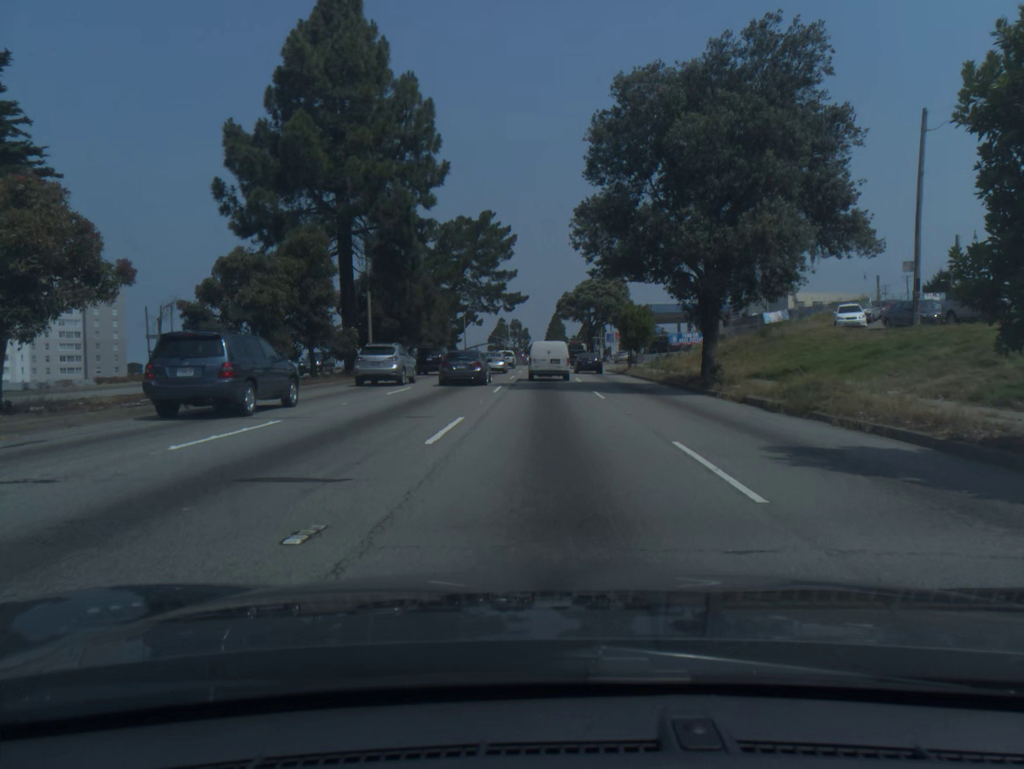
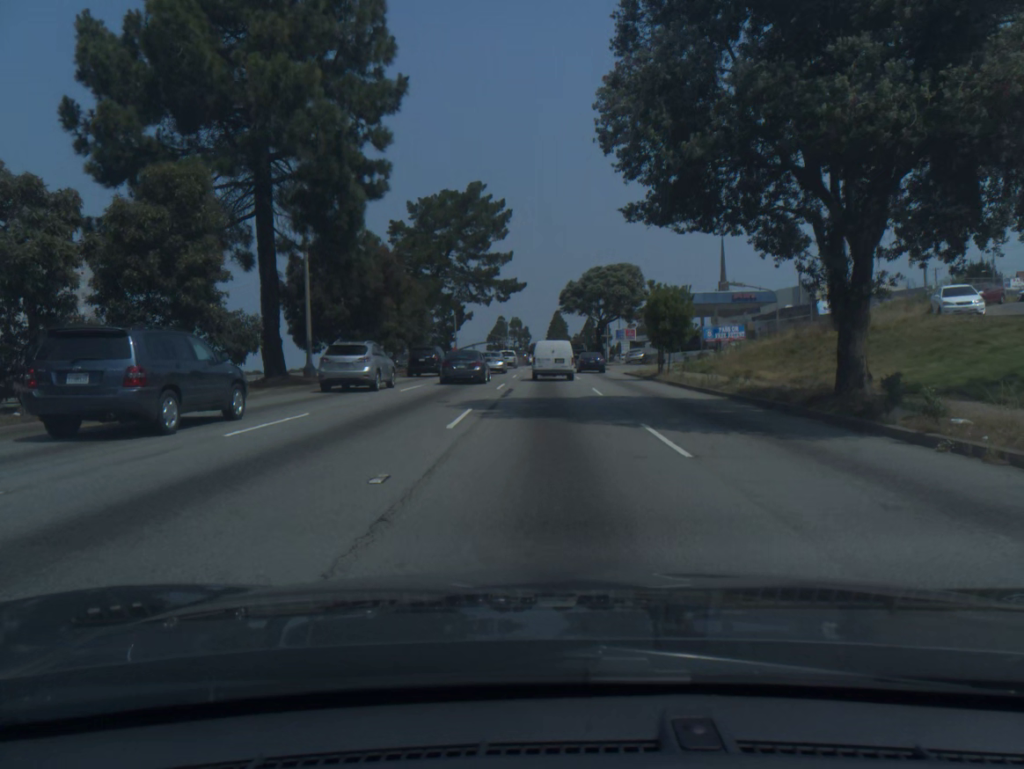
(0.0, +12.4) m; 0°
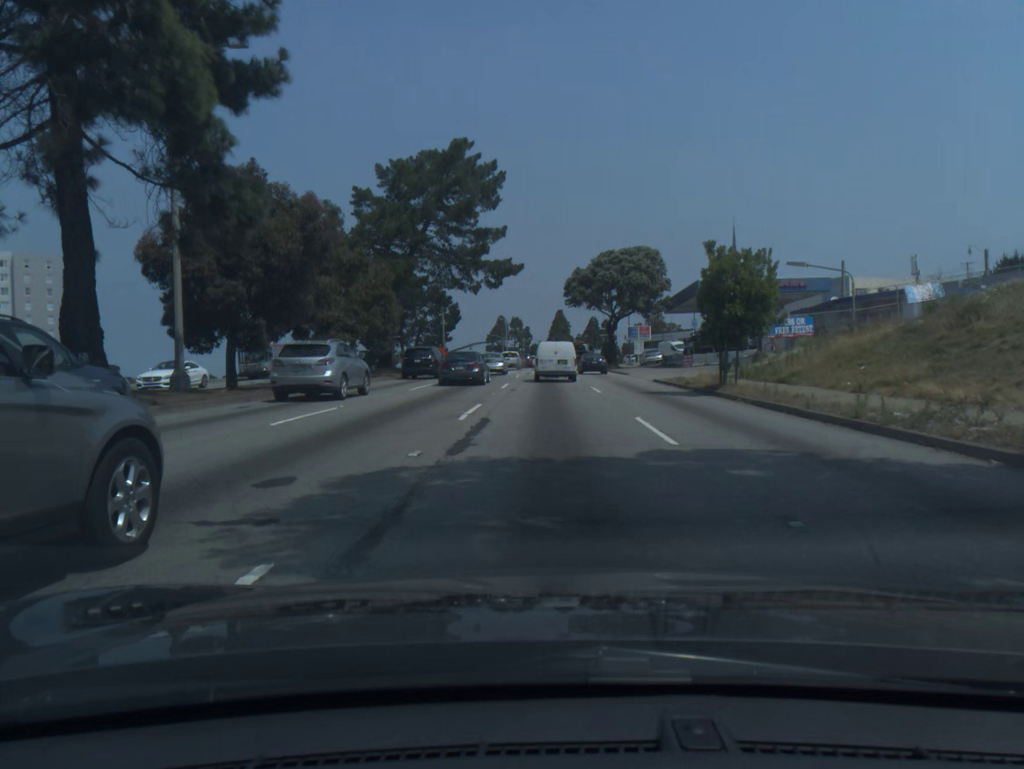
(0.0, +12.7) m; 0°
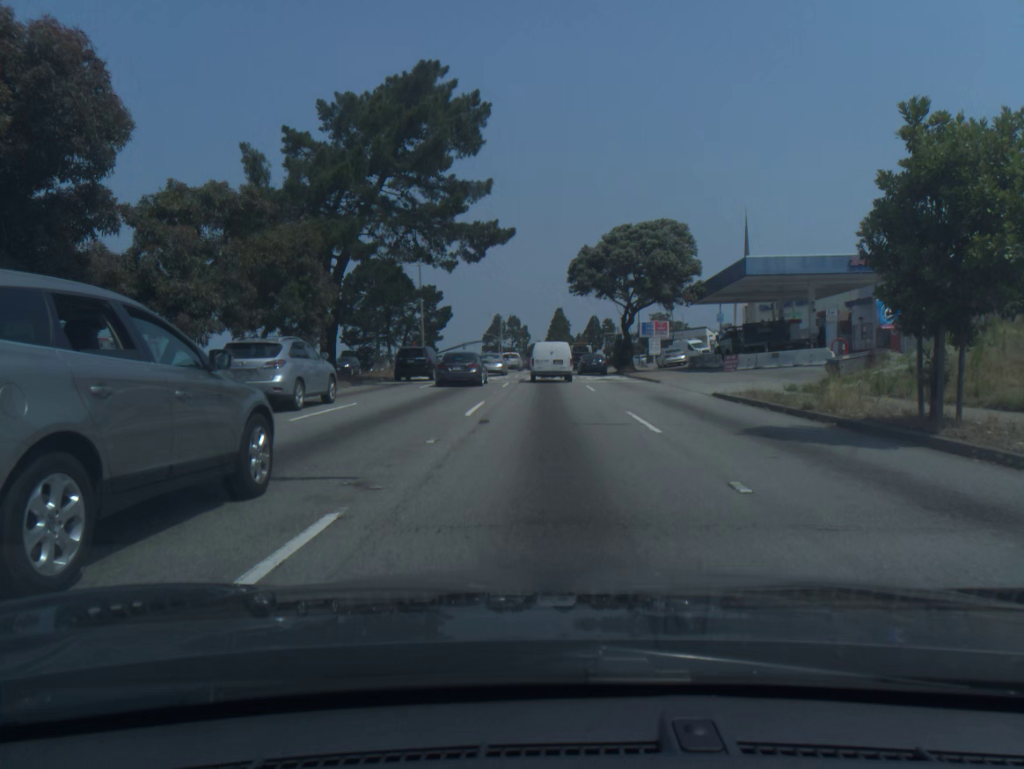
(0.0, +13.2) m; 0°
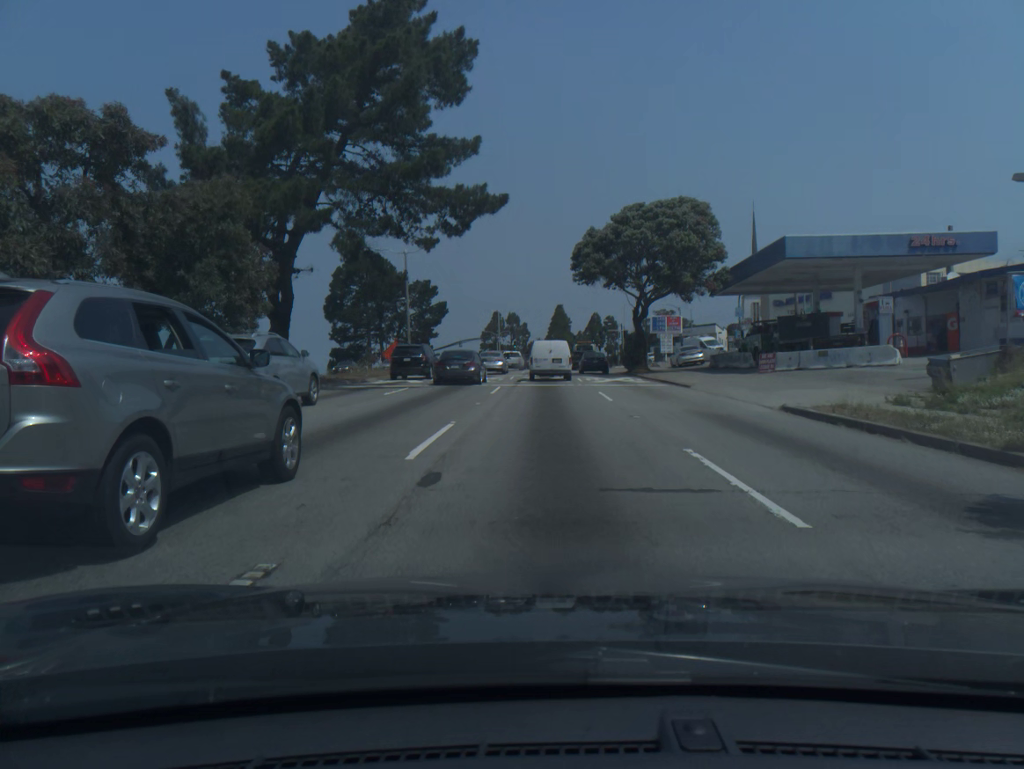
(0.0, +6.8) m; 0°
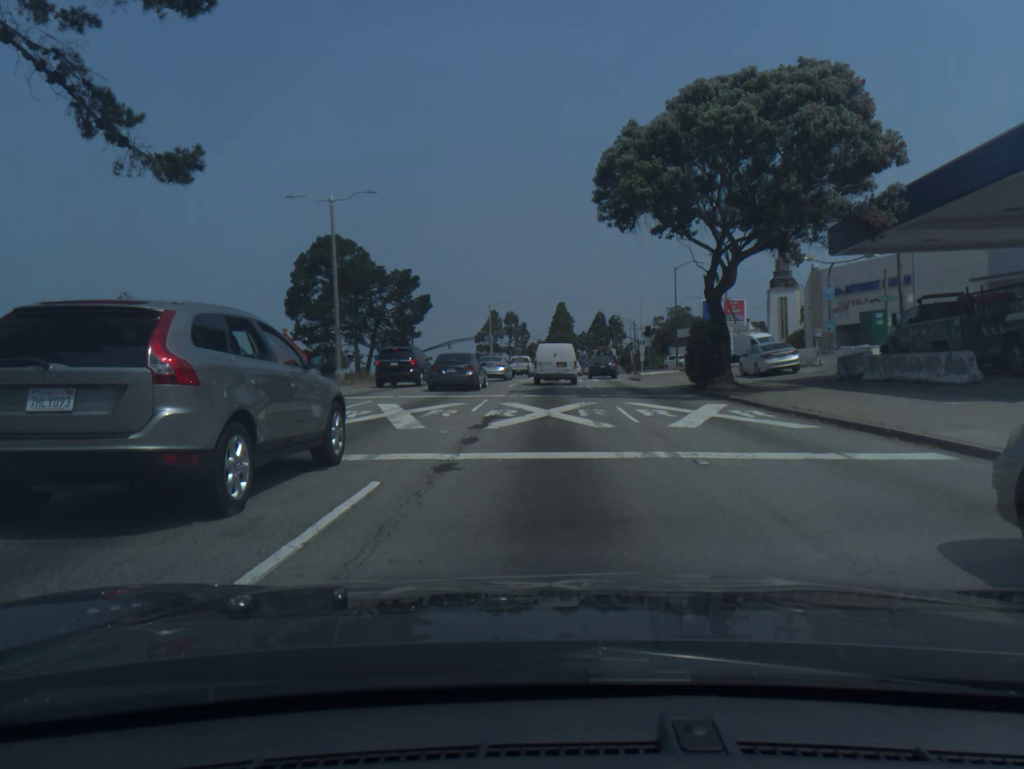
(0.0, +21.0) m; 0°
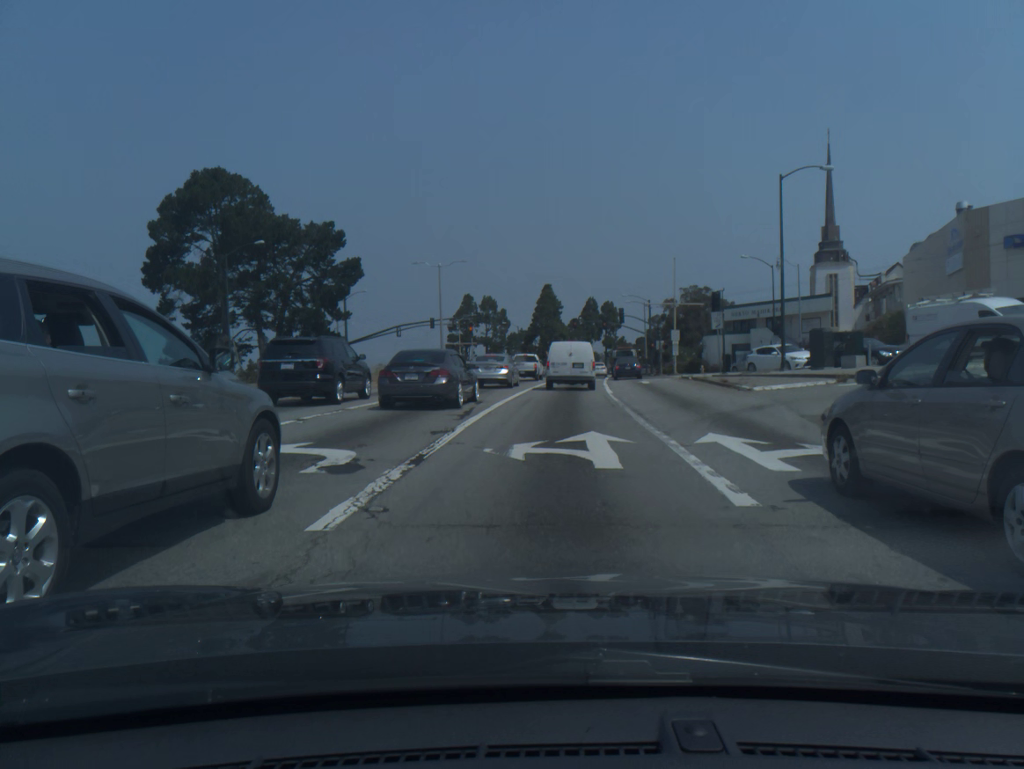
(+0.2, +35.7) m; +1°
